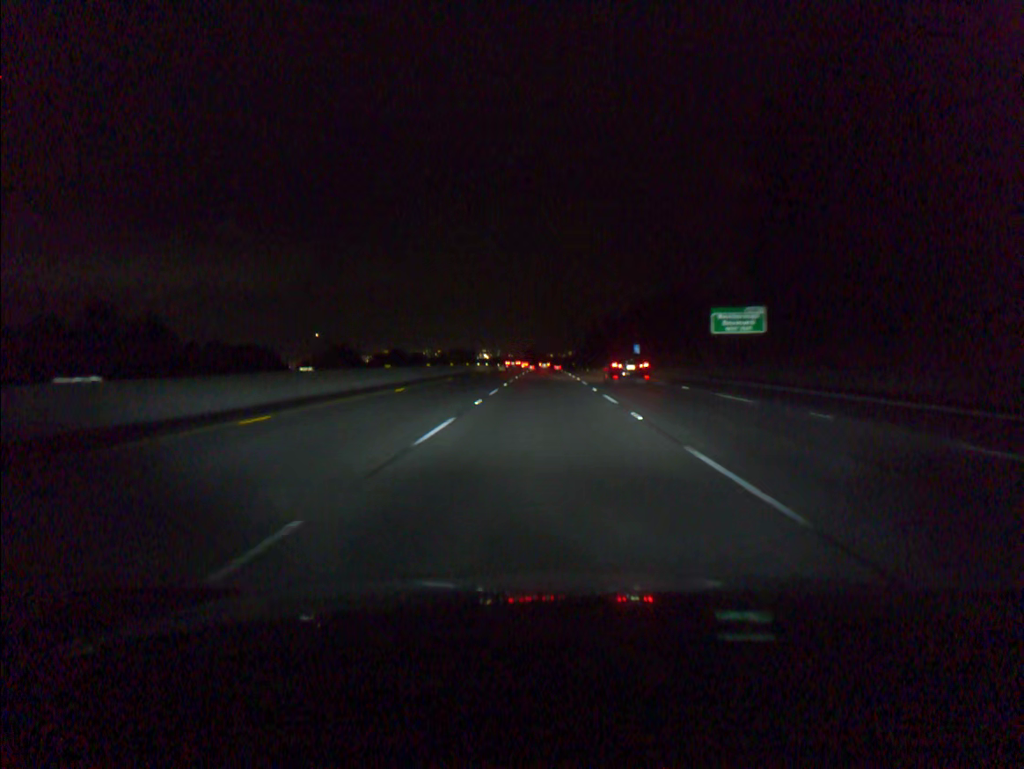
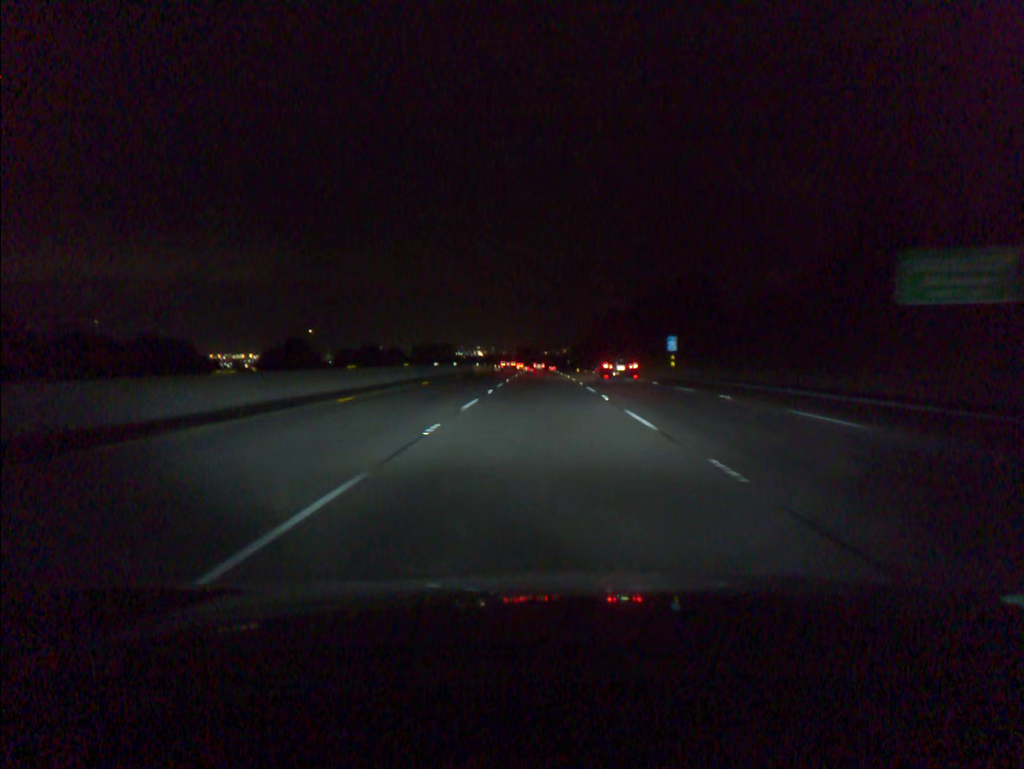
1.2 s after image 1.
(+0.1, +36.7) m; 0°
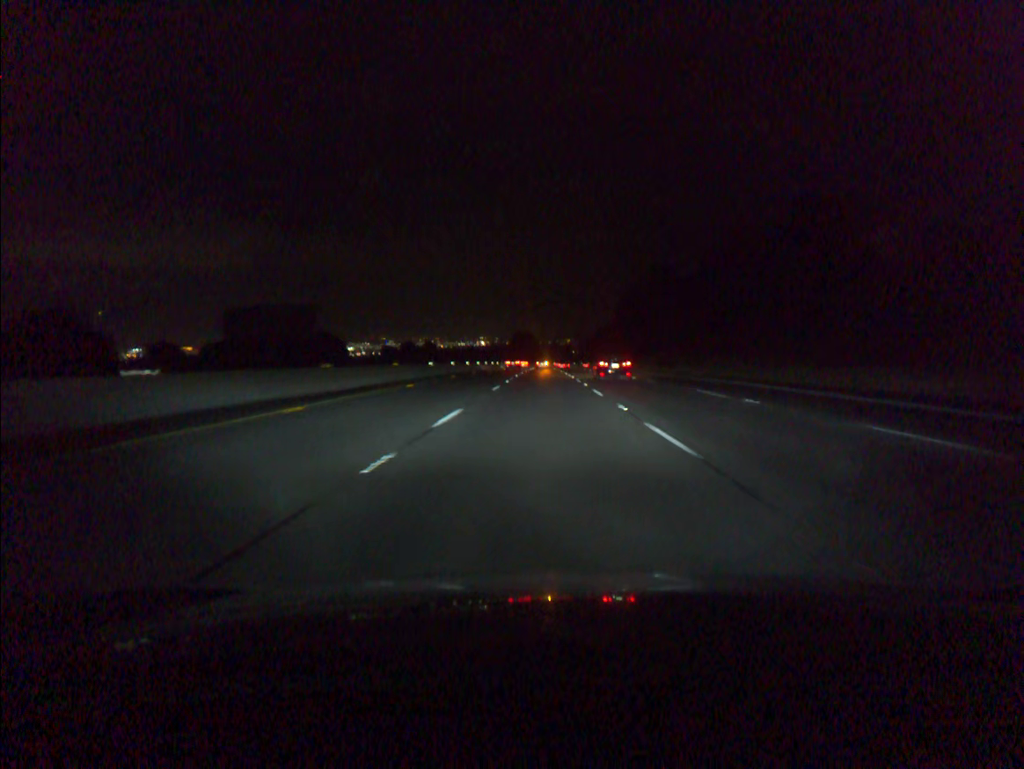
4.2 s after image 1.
(0.0, +92.1) m; 0°
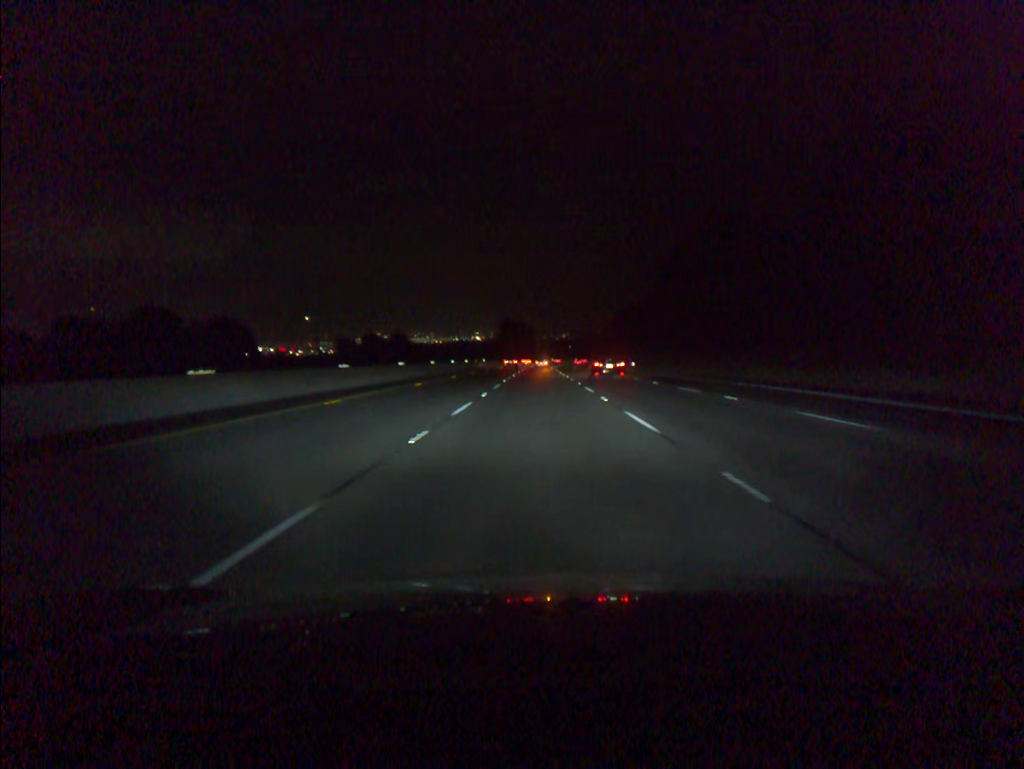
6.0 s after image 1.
(+0.1, +55.4) m; 0°
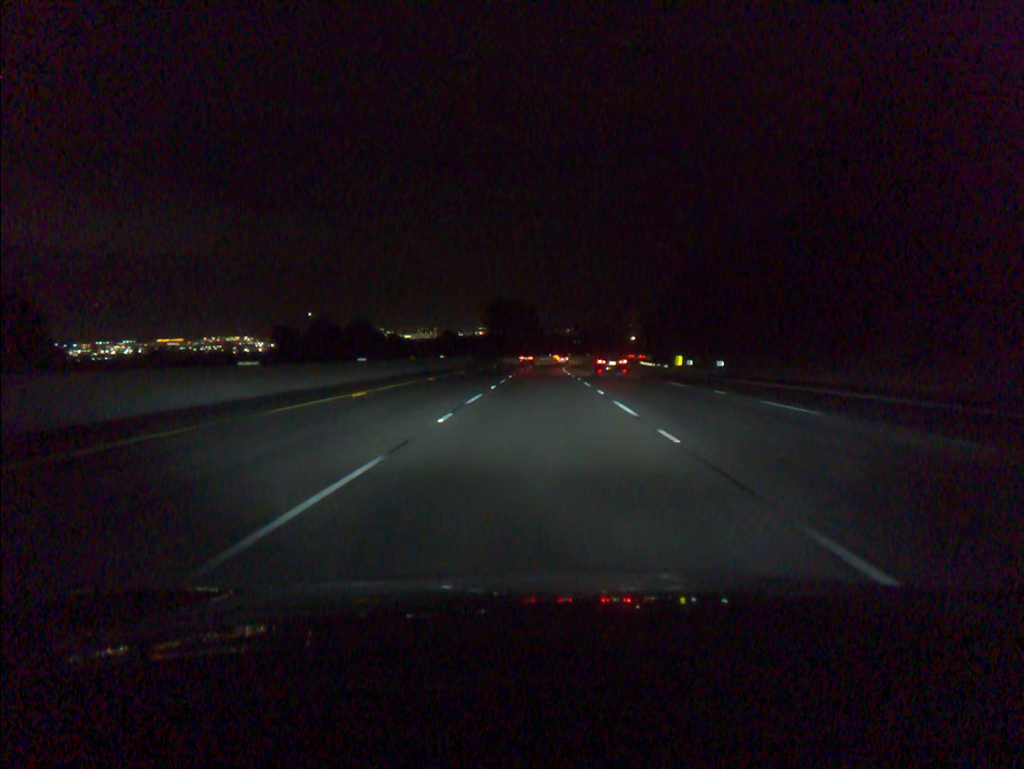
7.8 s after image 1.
(-0.1, +55.5) m; 0°
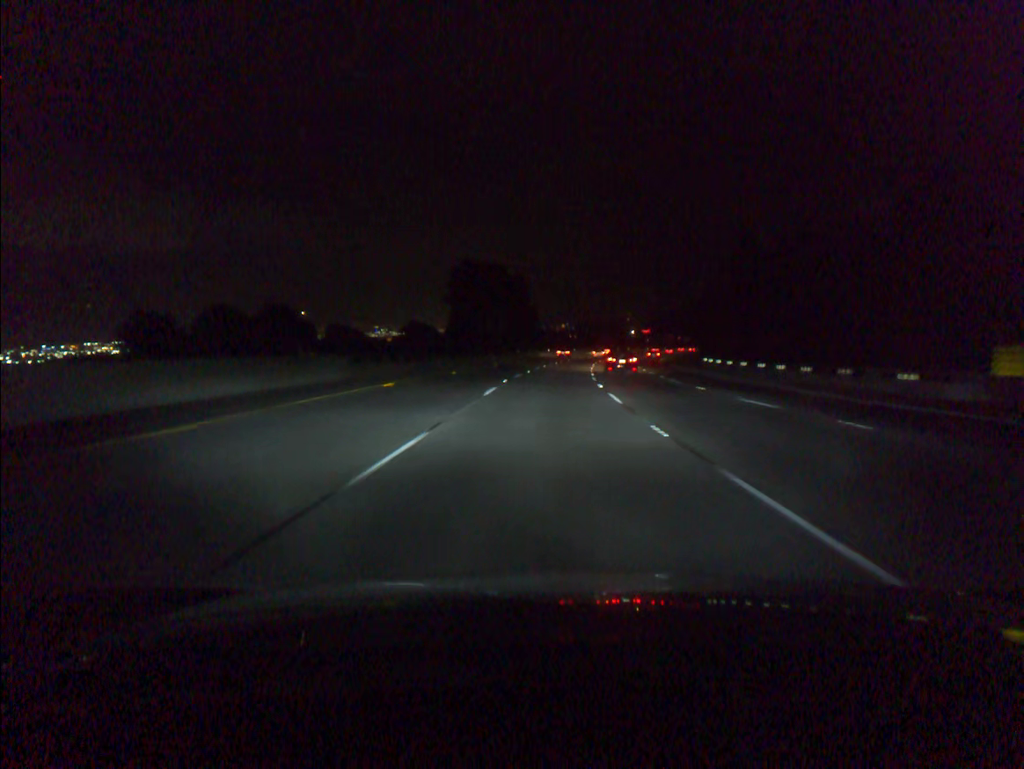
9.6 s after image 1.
(+0.1, +55.6) m; 0°
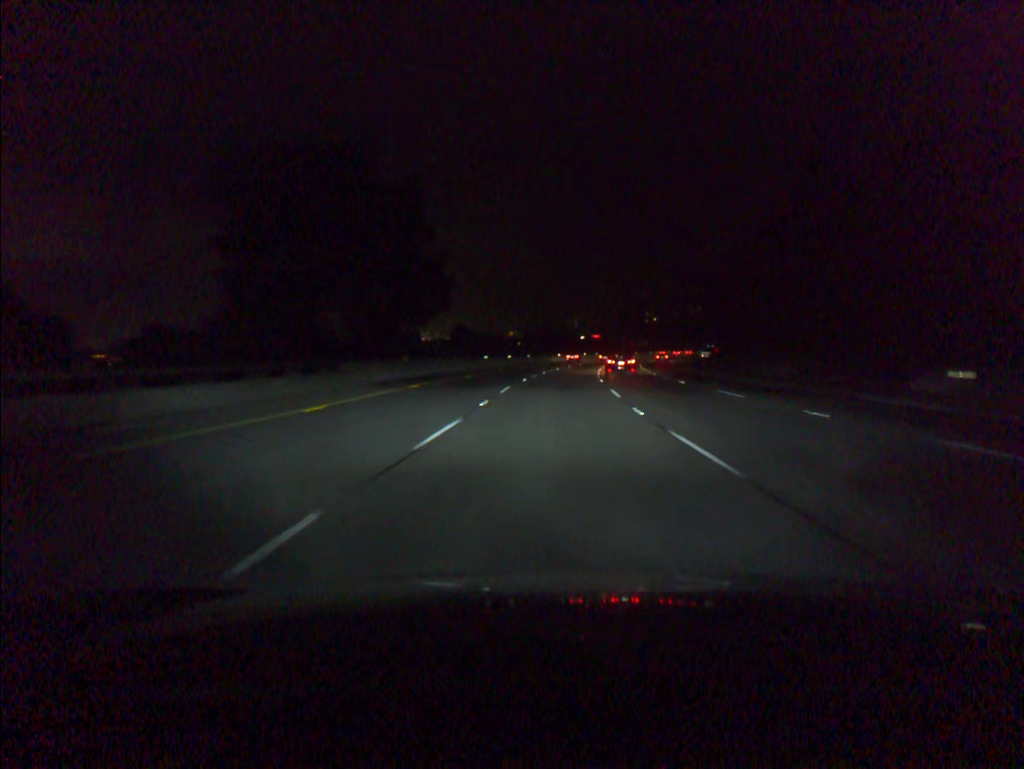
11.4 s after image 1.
(+1.5, +55.5) m; +4°
